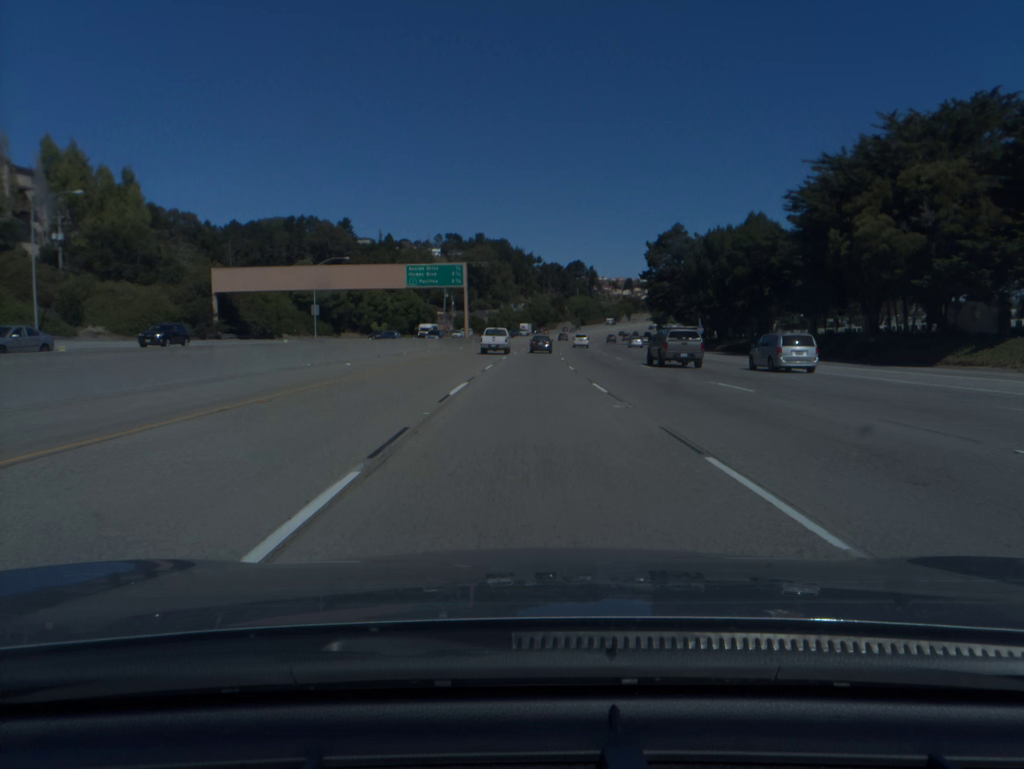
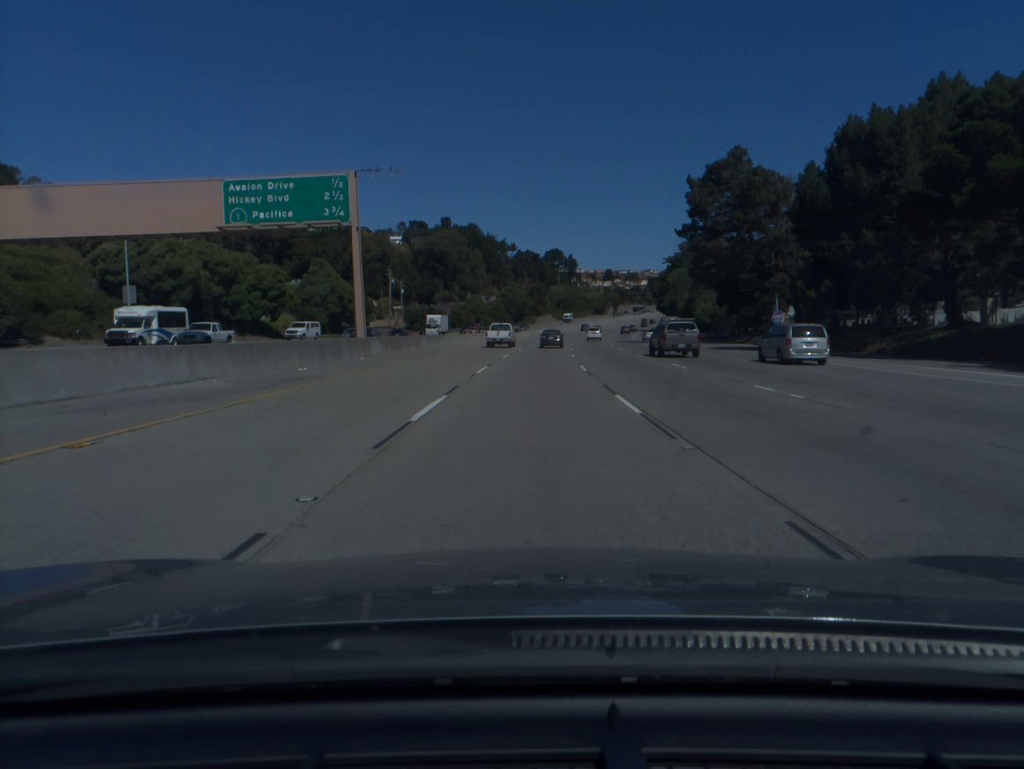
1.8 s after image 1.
(+0.5, +50.0) m; +2°
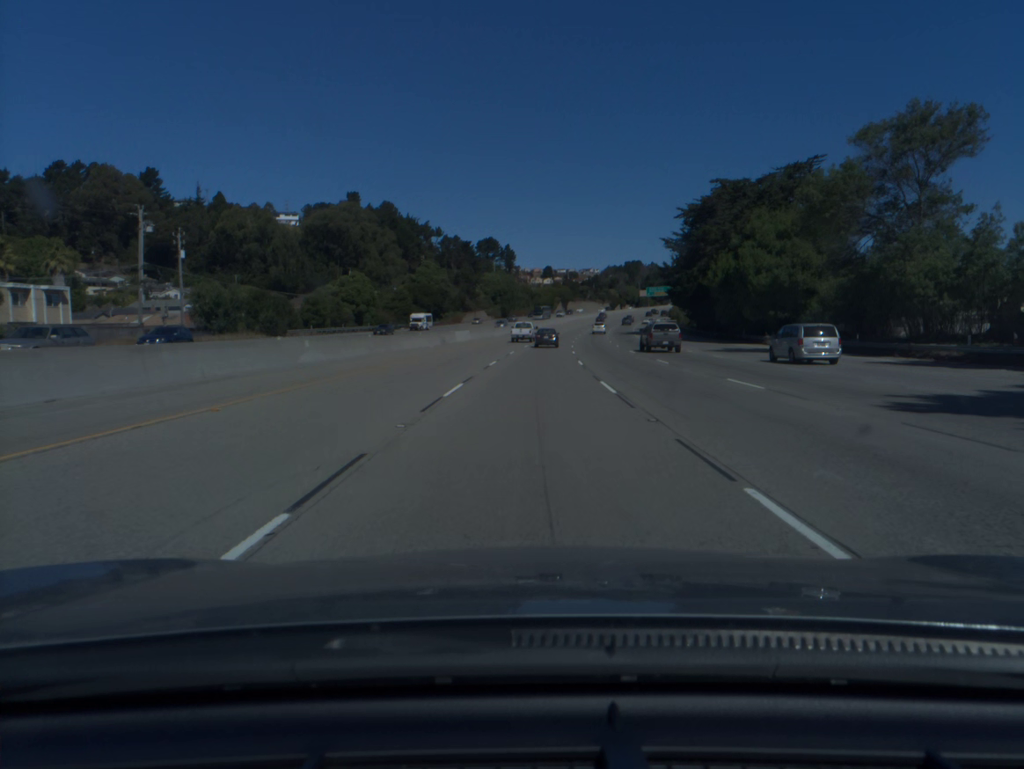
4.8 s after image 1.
(+3.1, +83.1) m; +5°
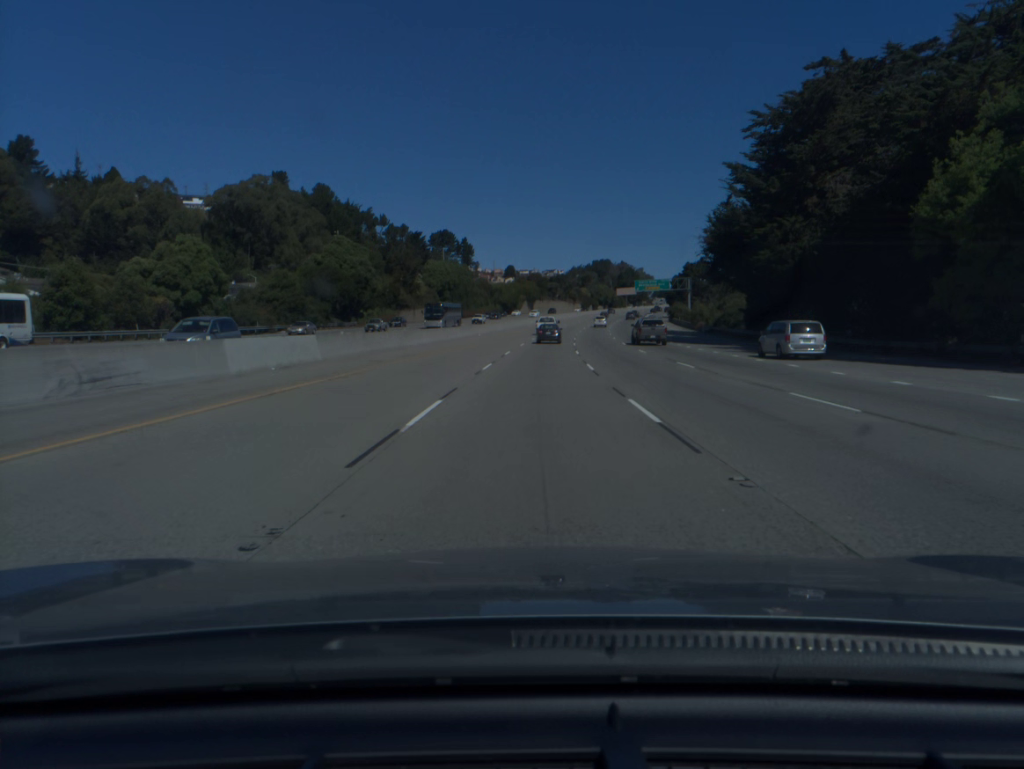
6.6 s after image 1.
(+1.2, +49.6) m; +3°
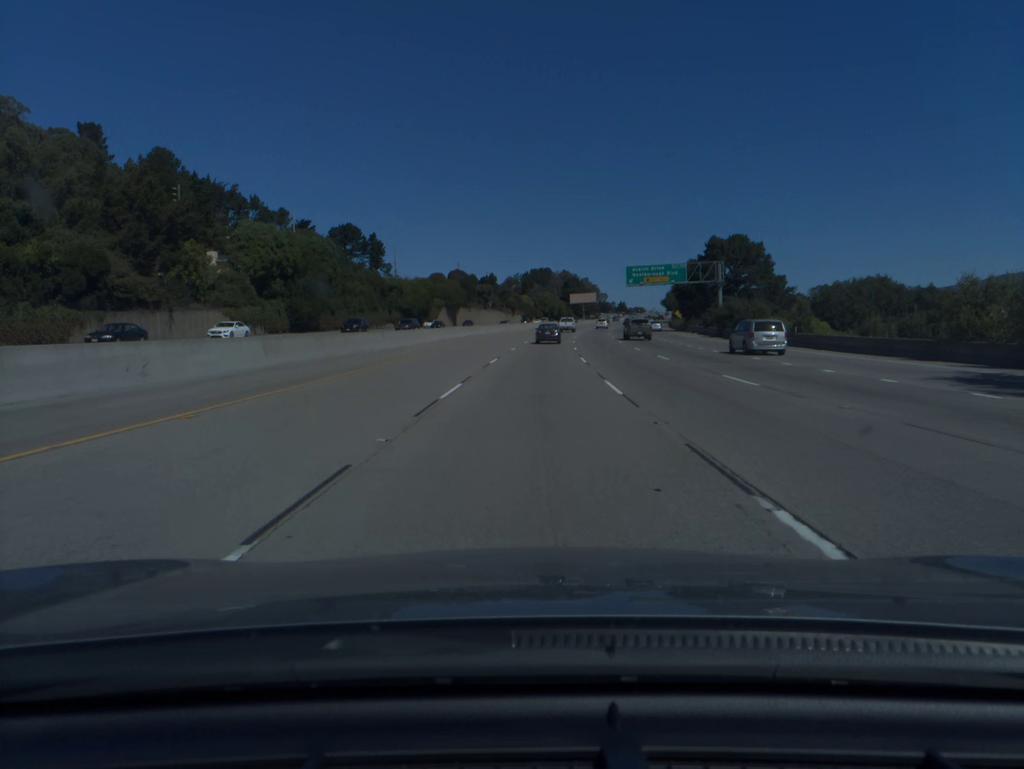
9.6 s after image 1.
(+3.5, +82.3) m; +5°
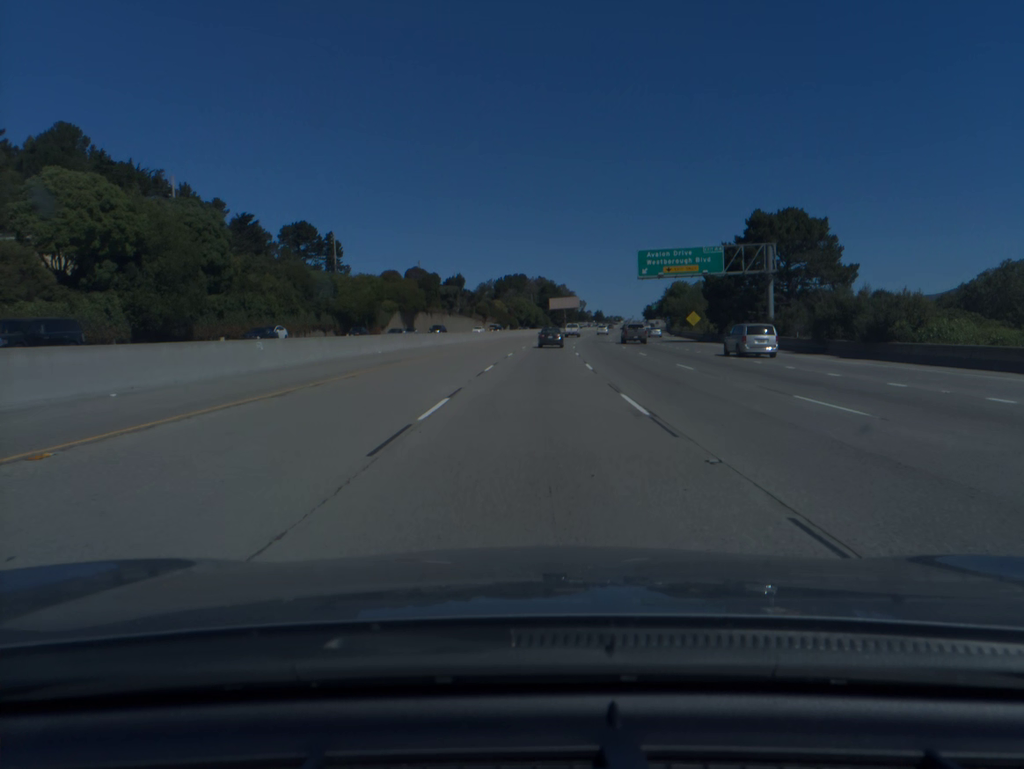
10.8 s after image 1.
(+0.5, +32.8) m; +2°
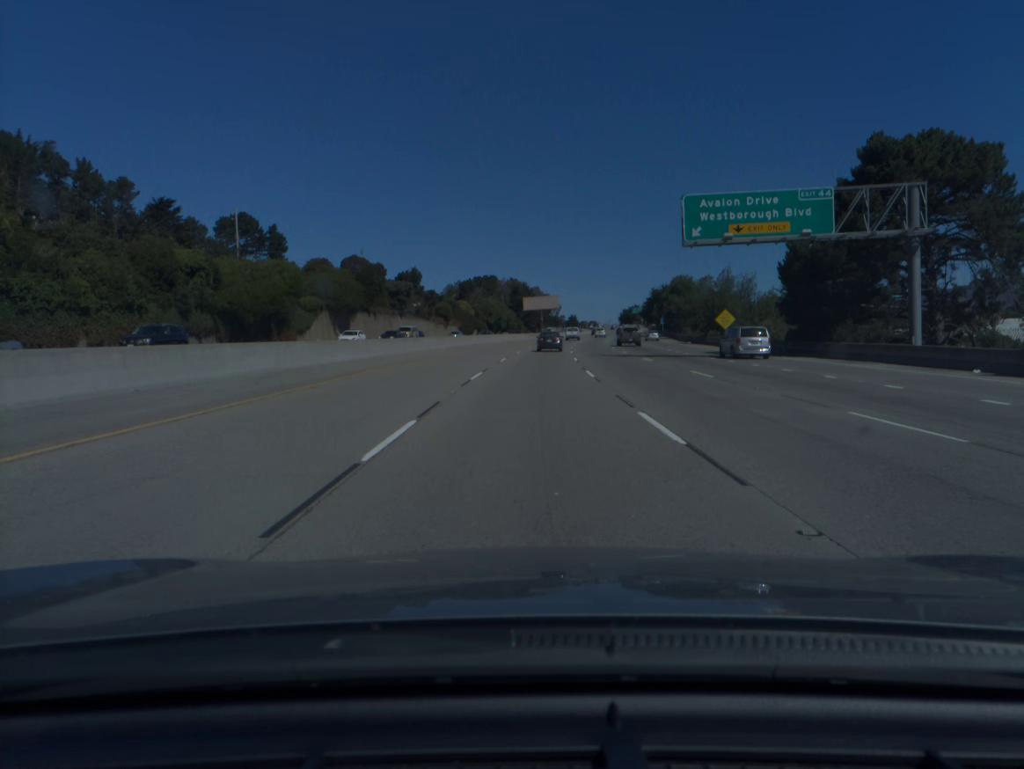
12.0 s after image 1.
(+0.6, +32.7) m; +2°
